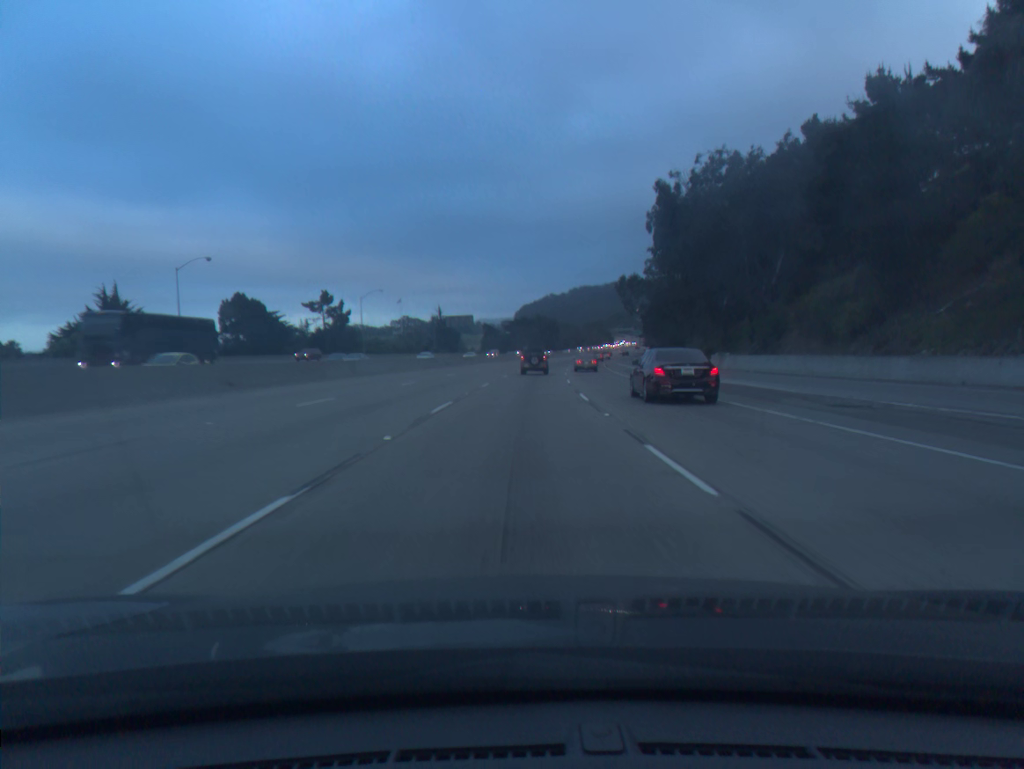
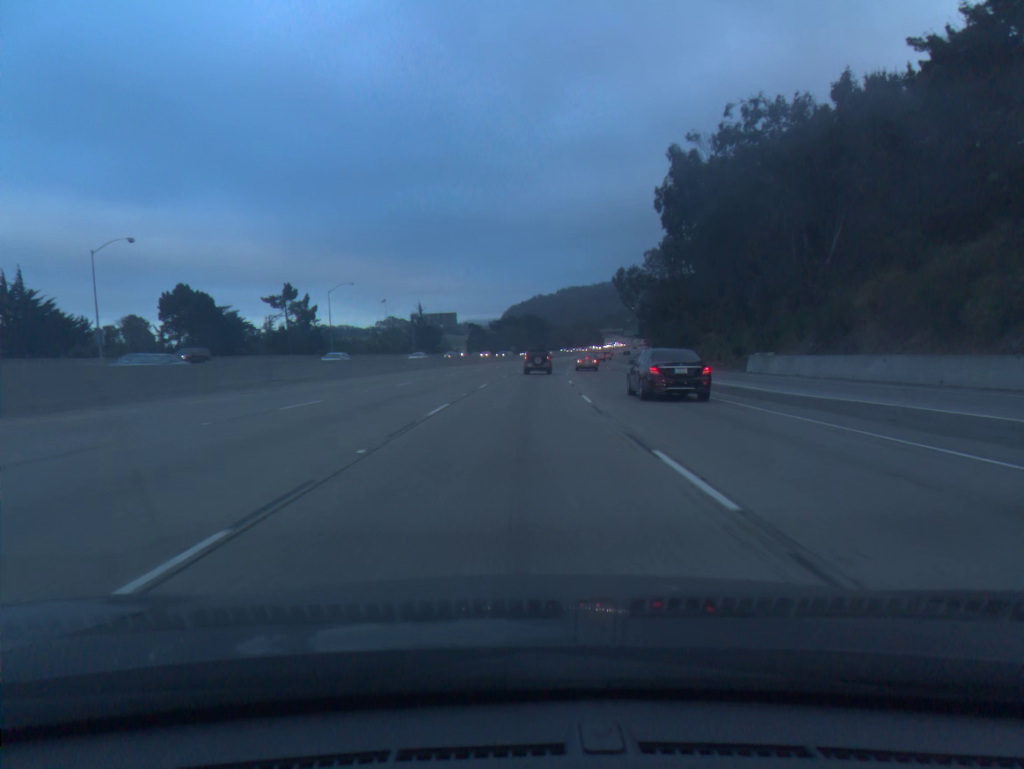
(+0.1, +15.5) m; +1°
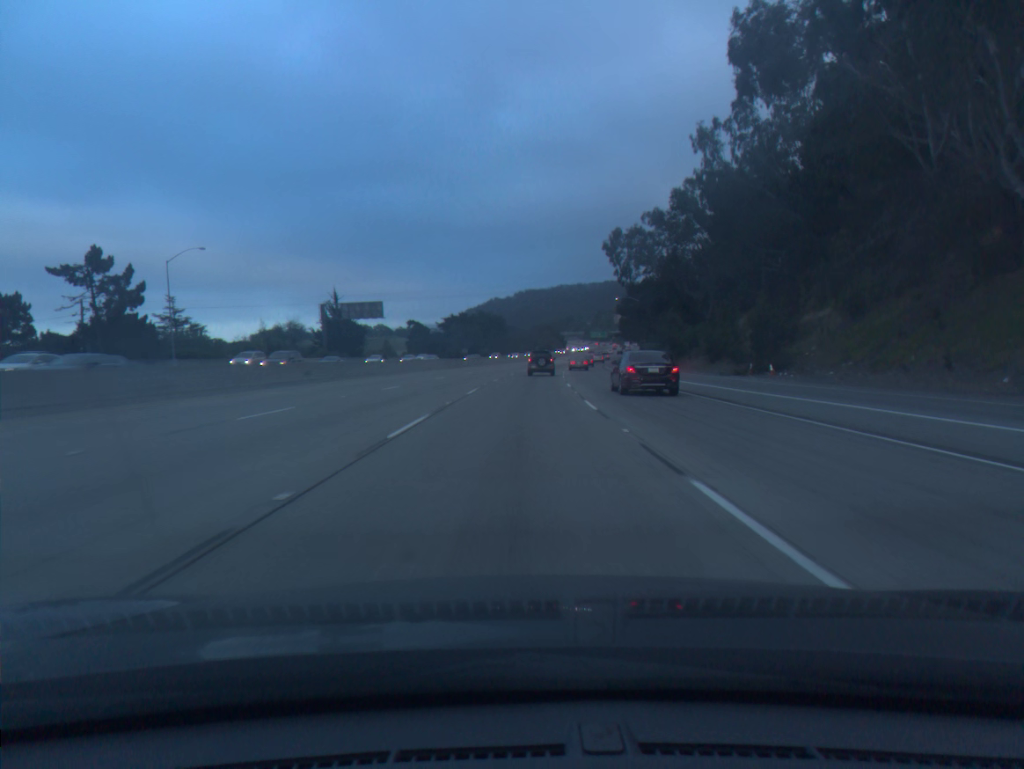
(+1.2, +46.2) m; +3°
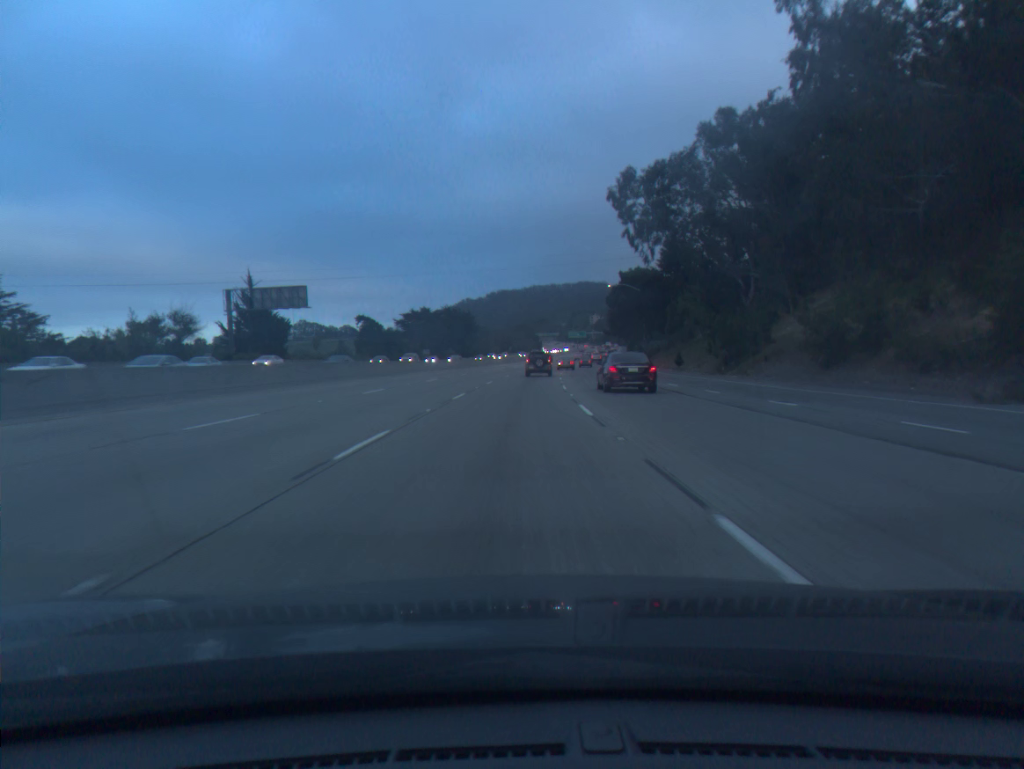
(+0.6, +30.8) m; +2°
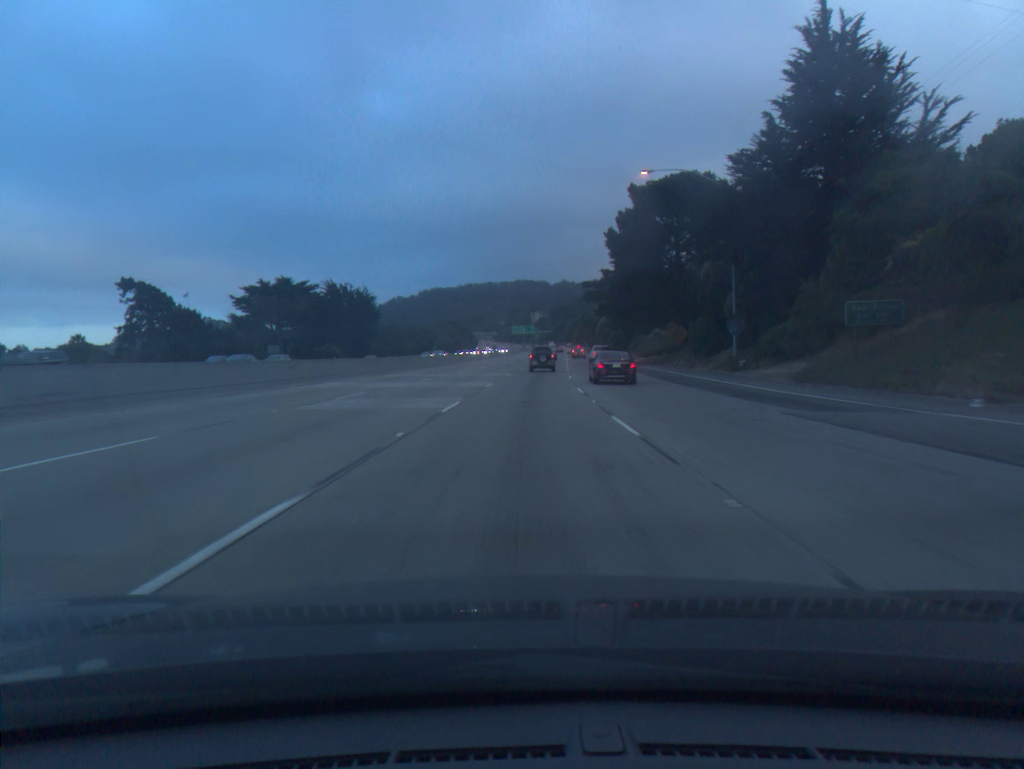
(+2.7, +77.4) m; +5°
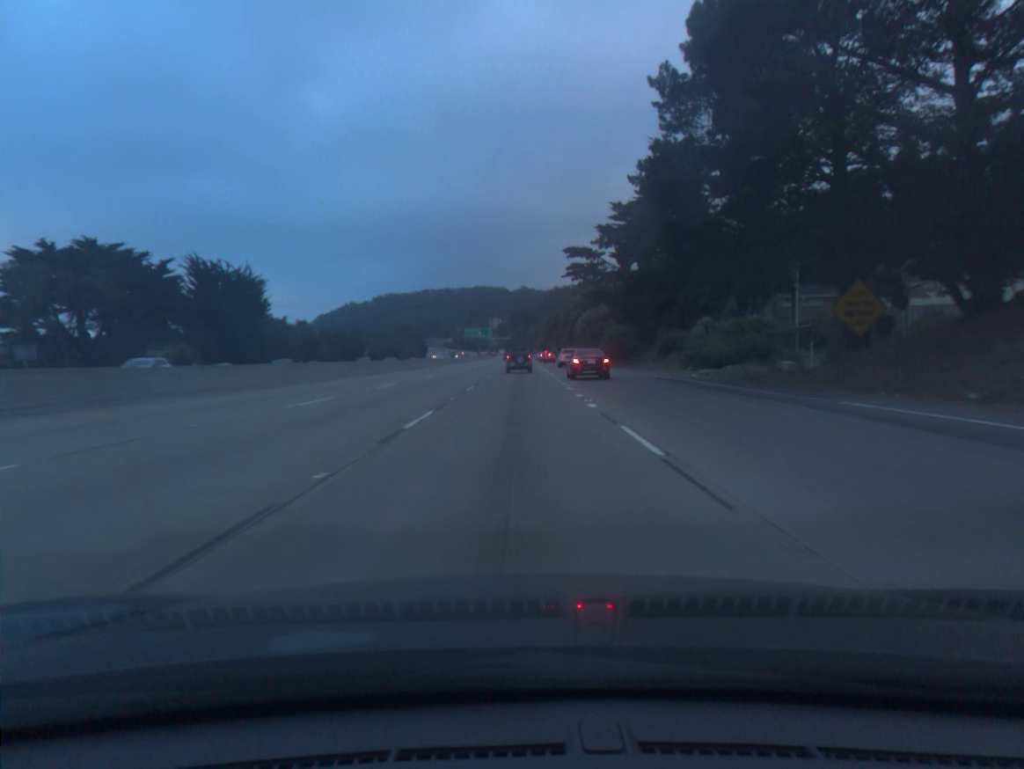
(+1.3, +46.6) m; +3°
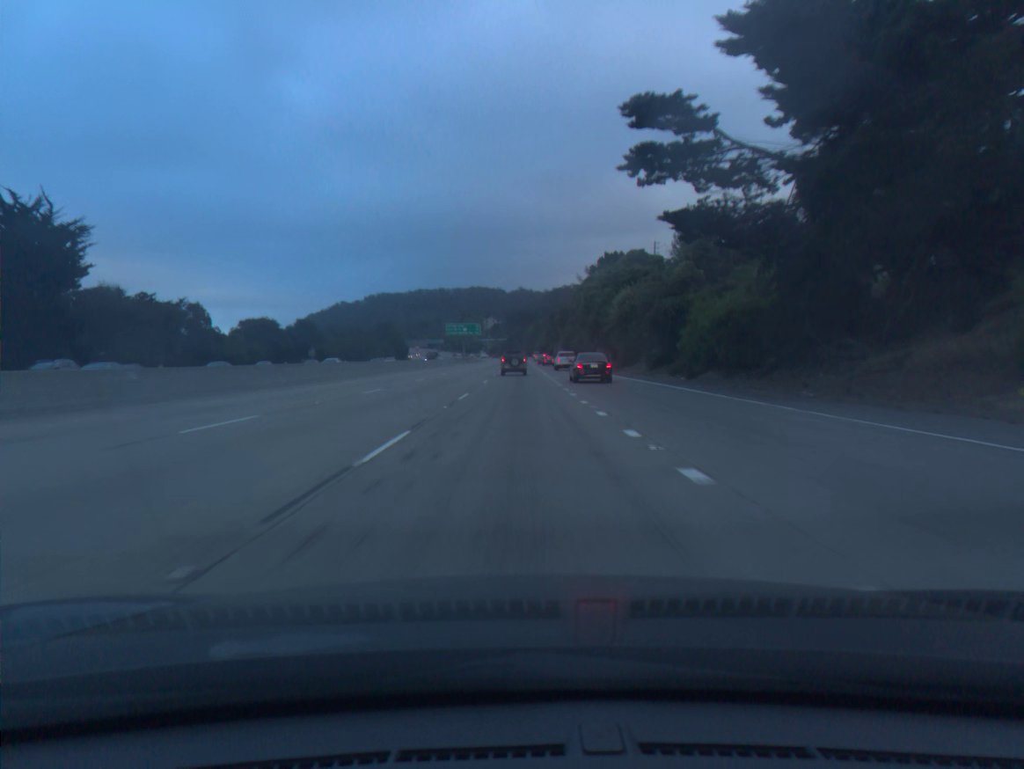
(+0.3, +46.3) m; 0°
